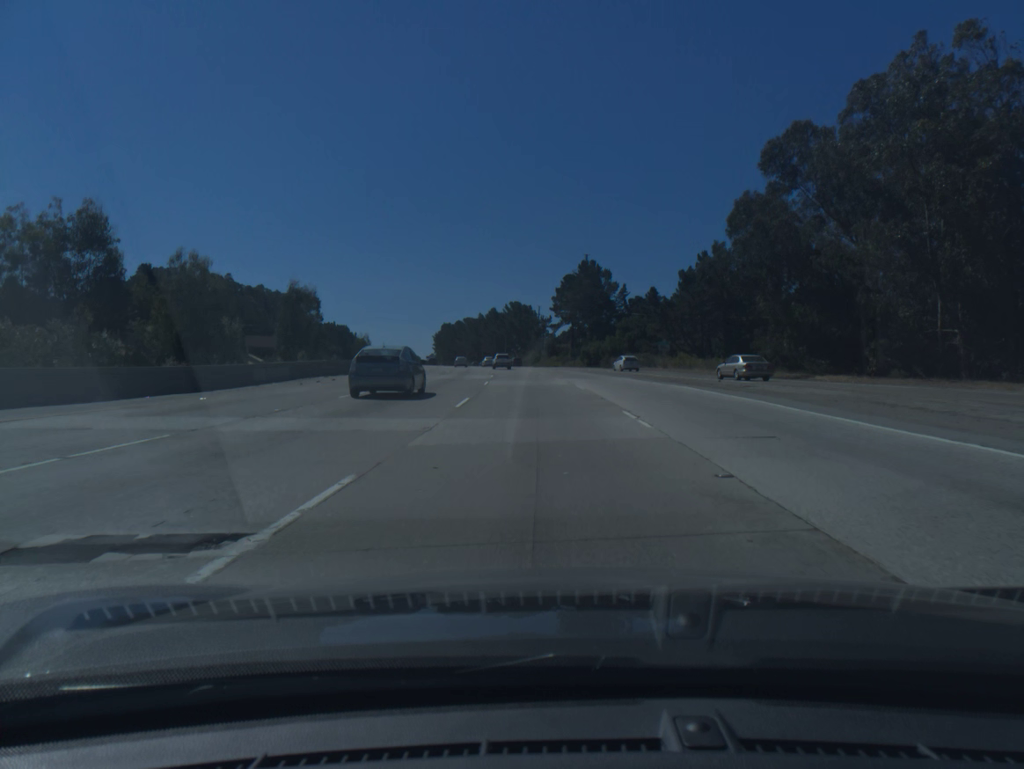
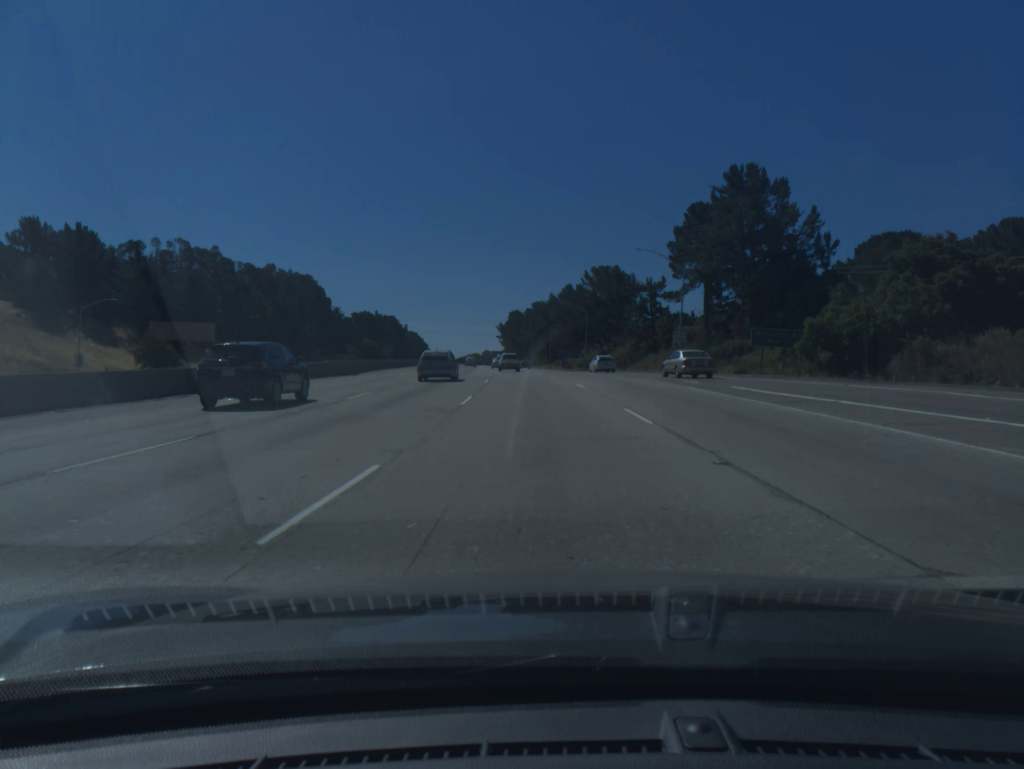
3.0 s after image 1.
(-4.5, +86.4) m; -6°
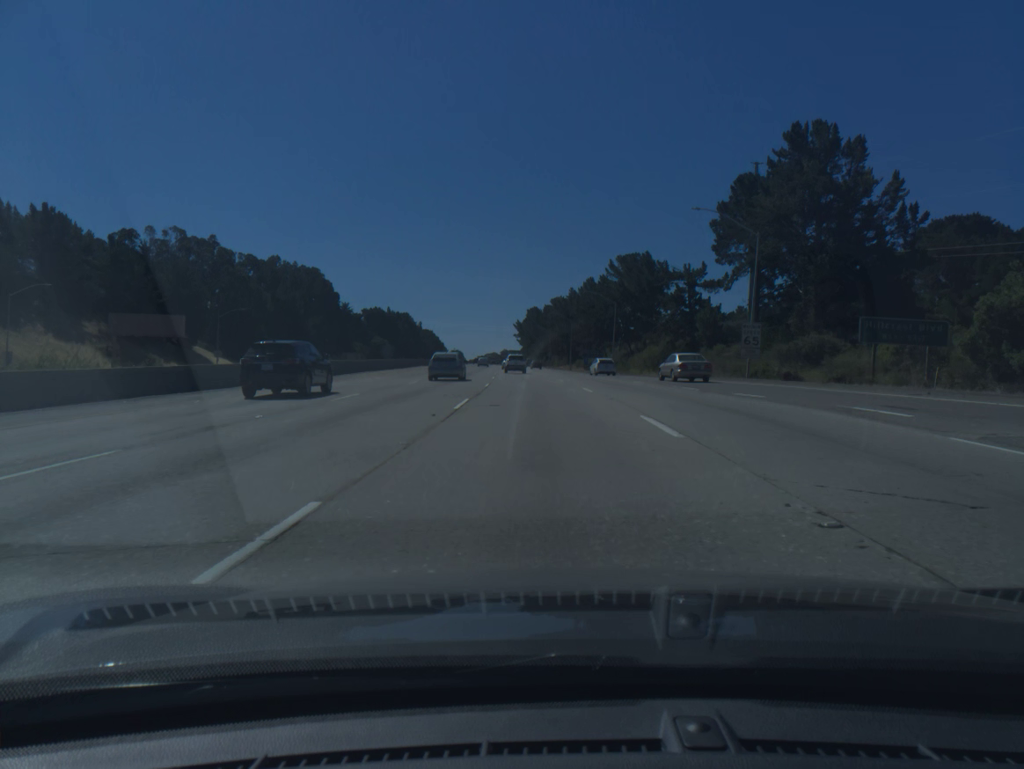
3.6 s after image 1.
(-0.2, +17.1) m; -1°
